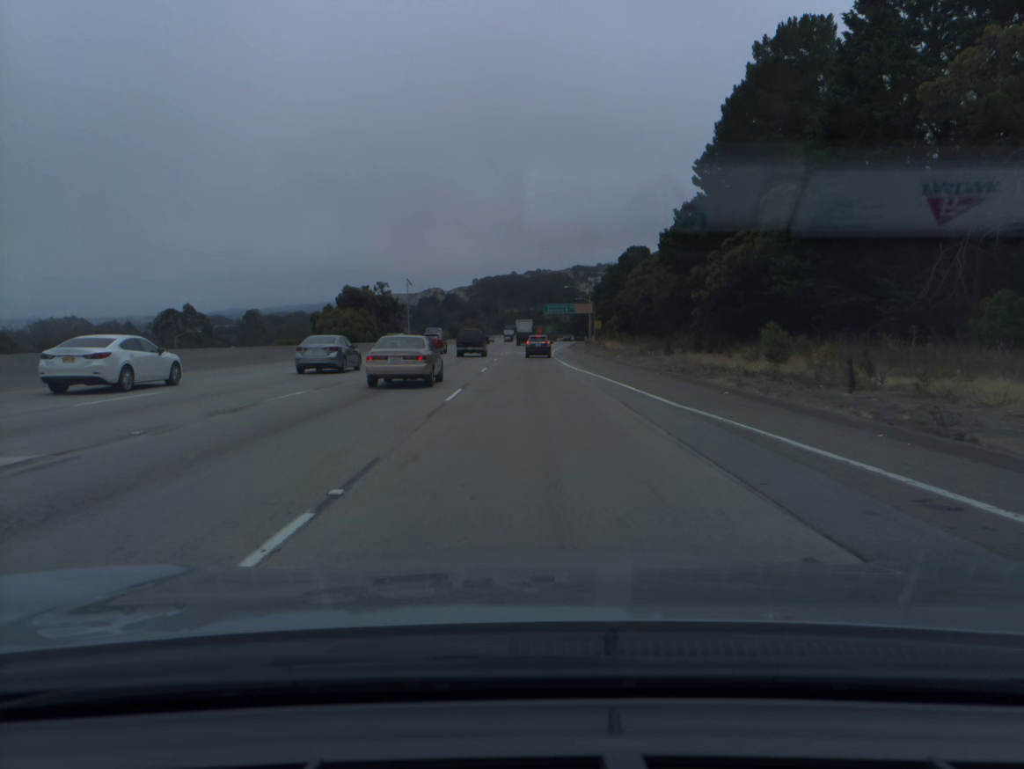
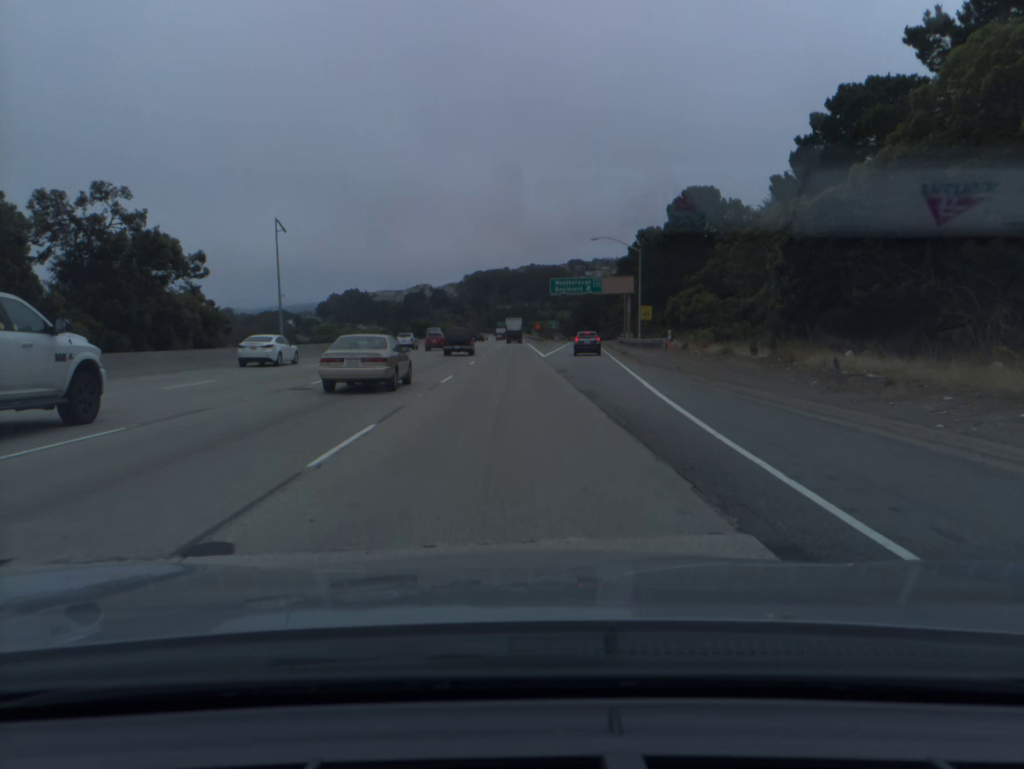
(+0.5, +67.1) m; 0°
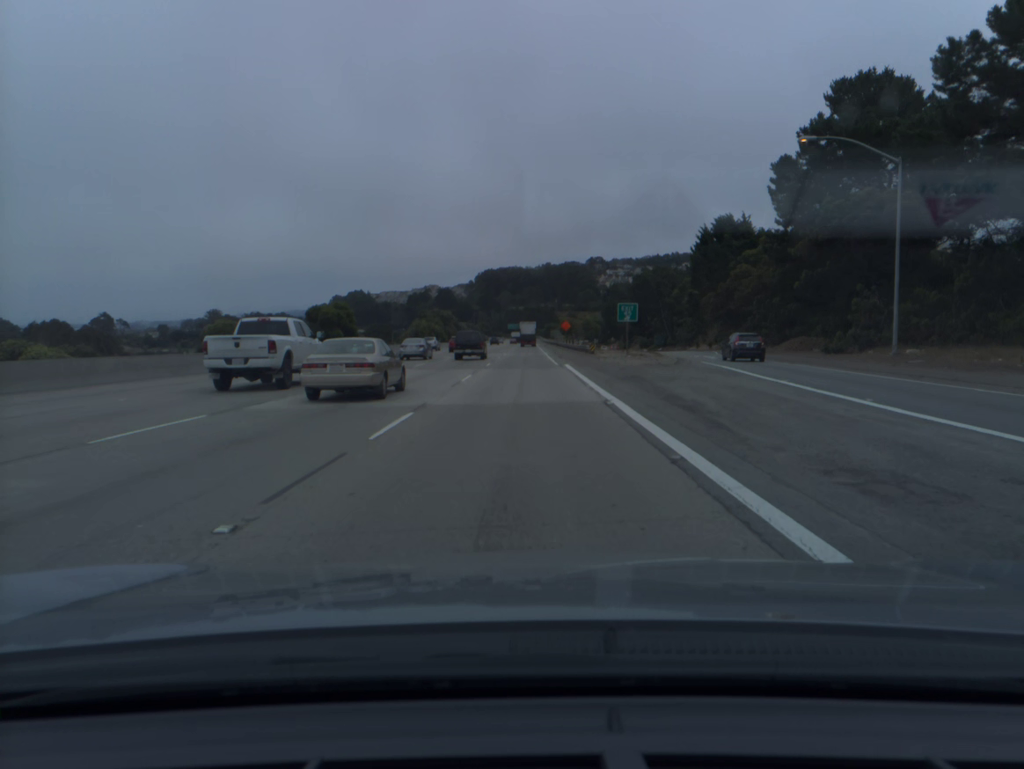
(-0.7, +85.3) m; -1°
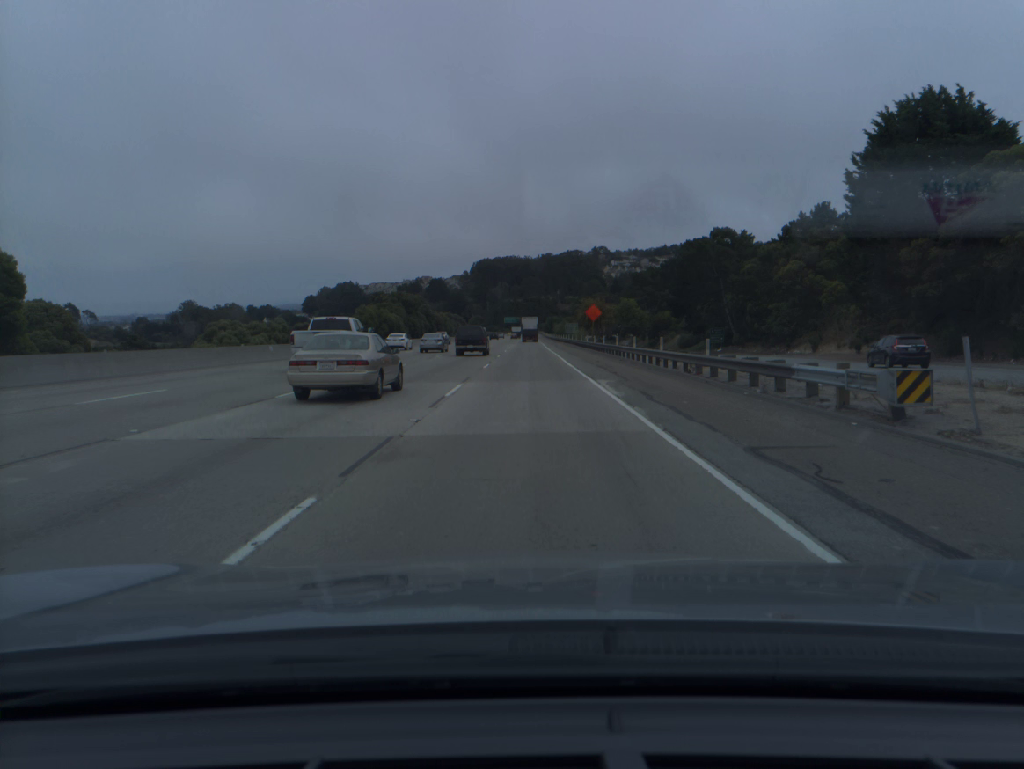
(+0.1, +51.7) m; 0°
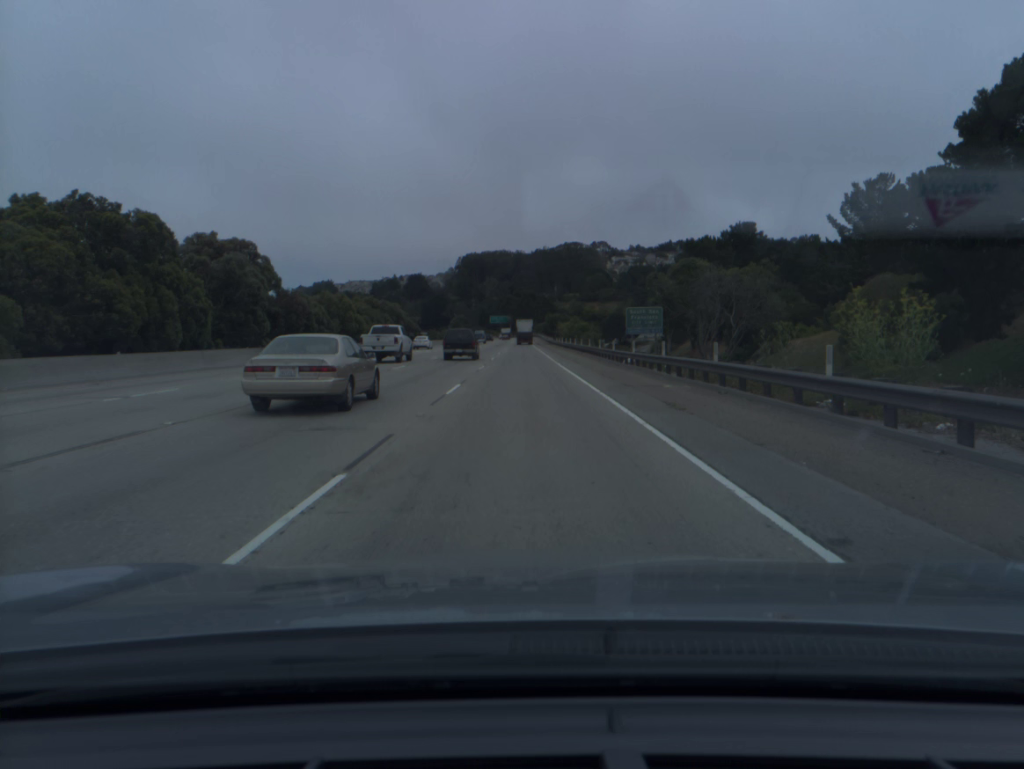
(+0.4, +86.2) m; +1°
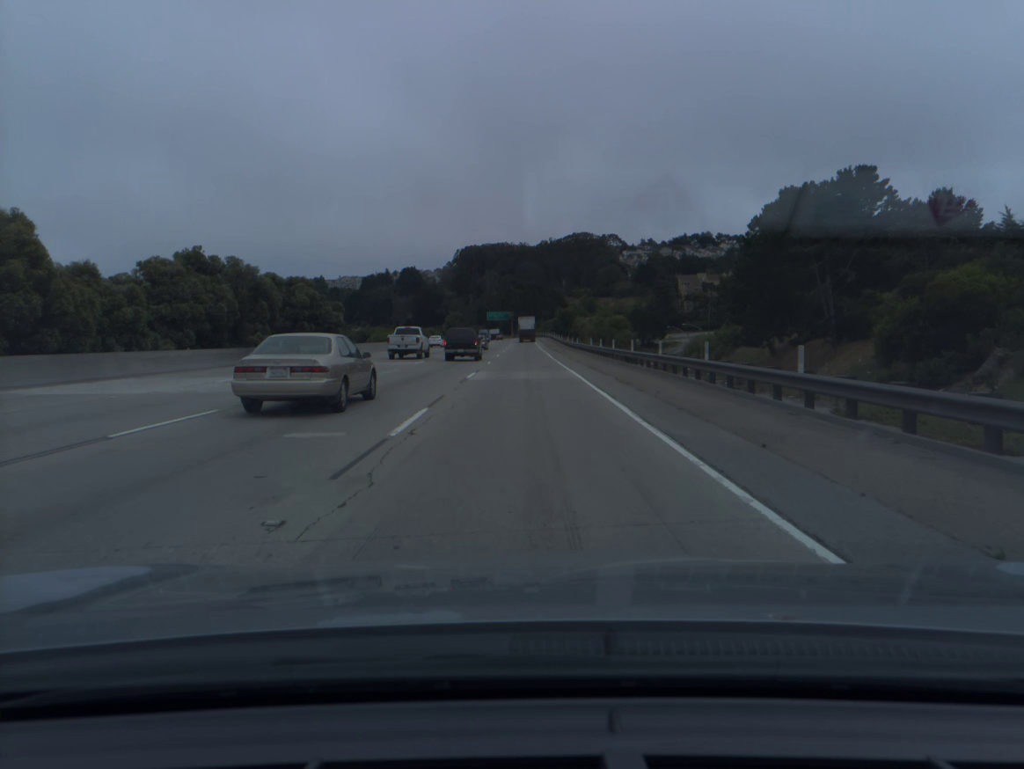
(-0.1, +51.9) m; 0°
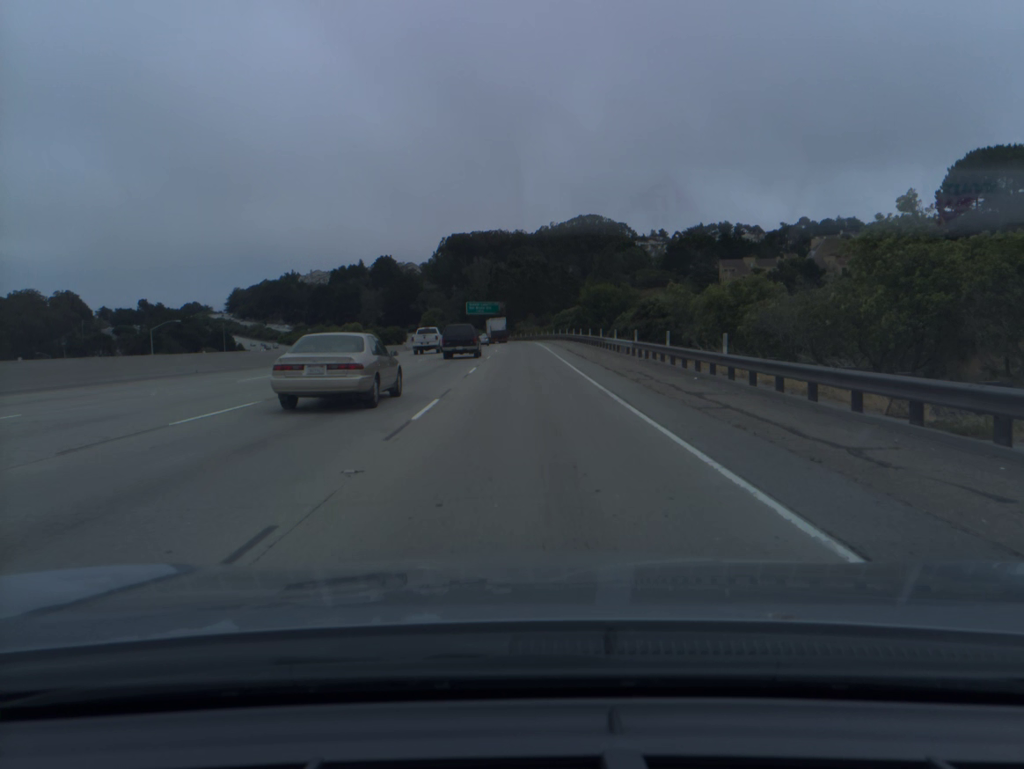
(+0.1, +85.8) m; 0°
